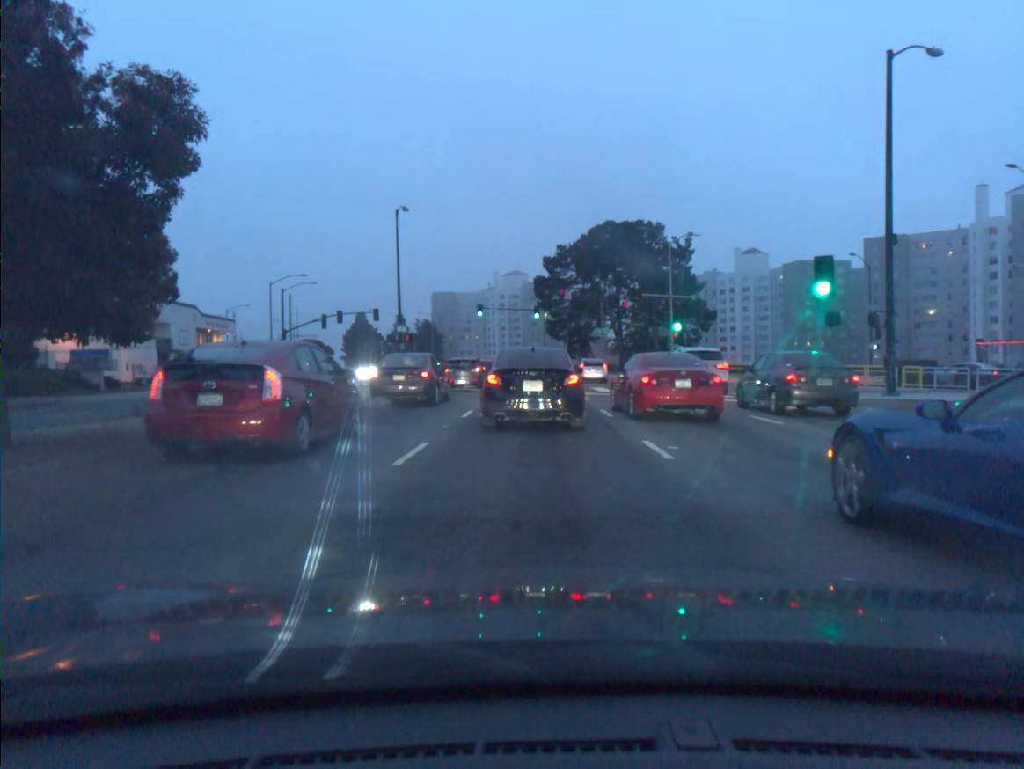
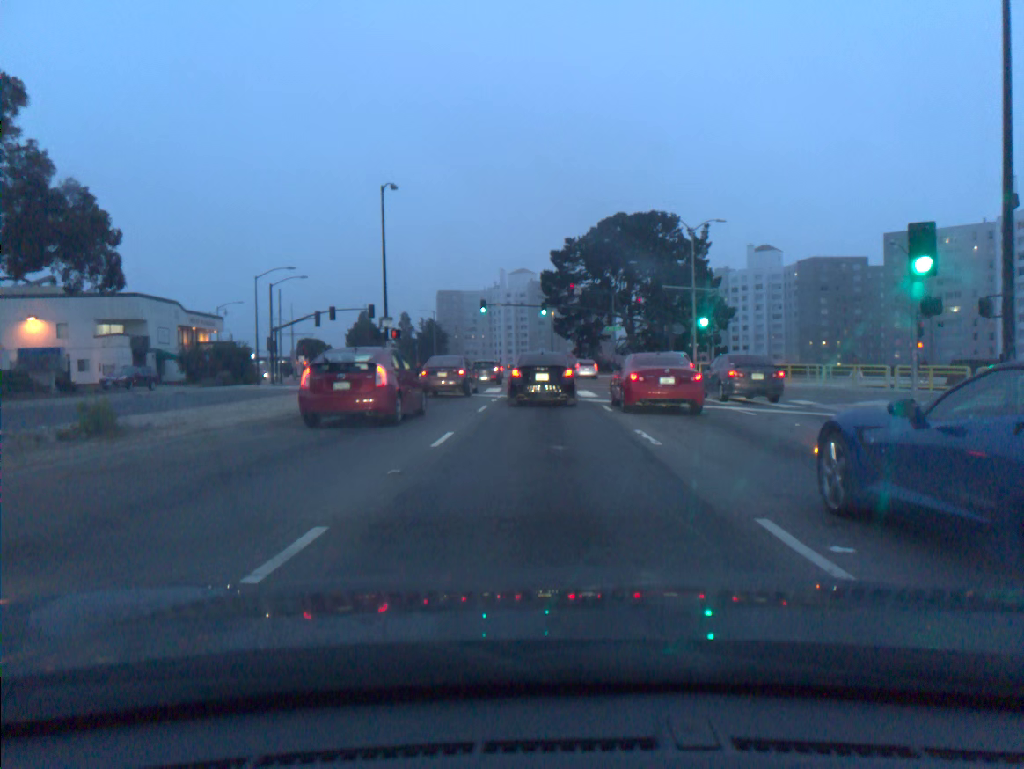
(-0.1, +5.7) m; -1°
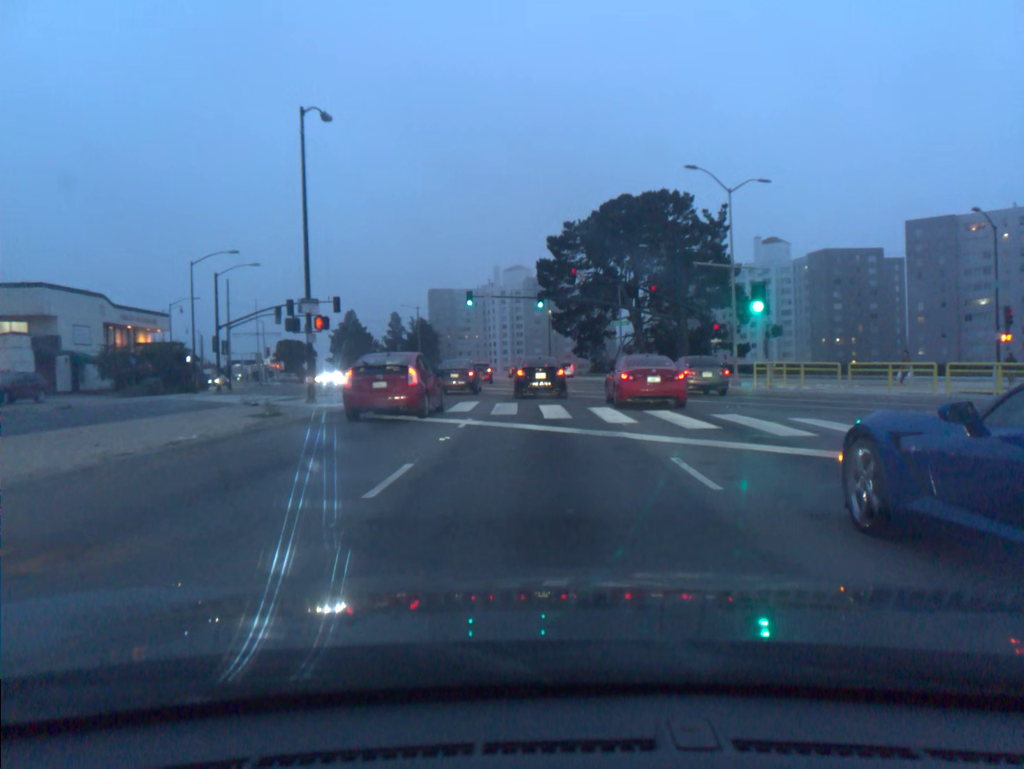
(0.0, +11.4) m; 0°
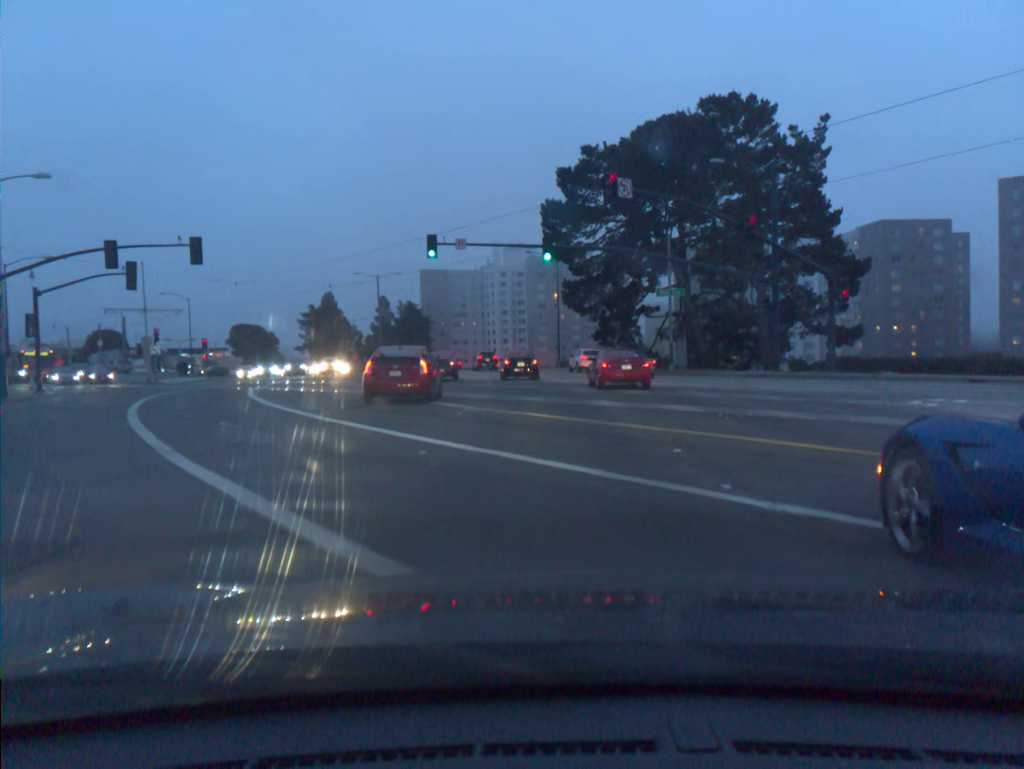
(-0.2, +27.1) m; -1°
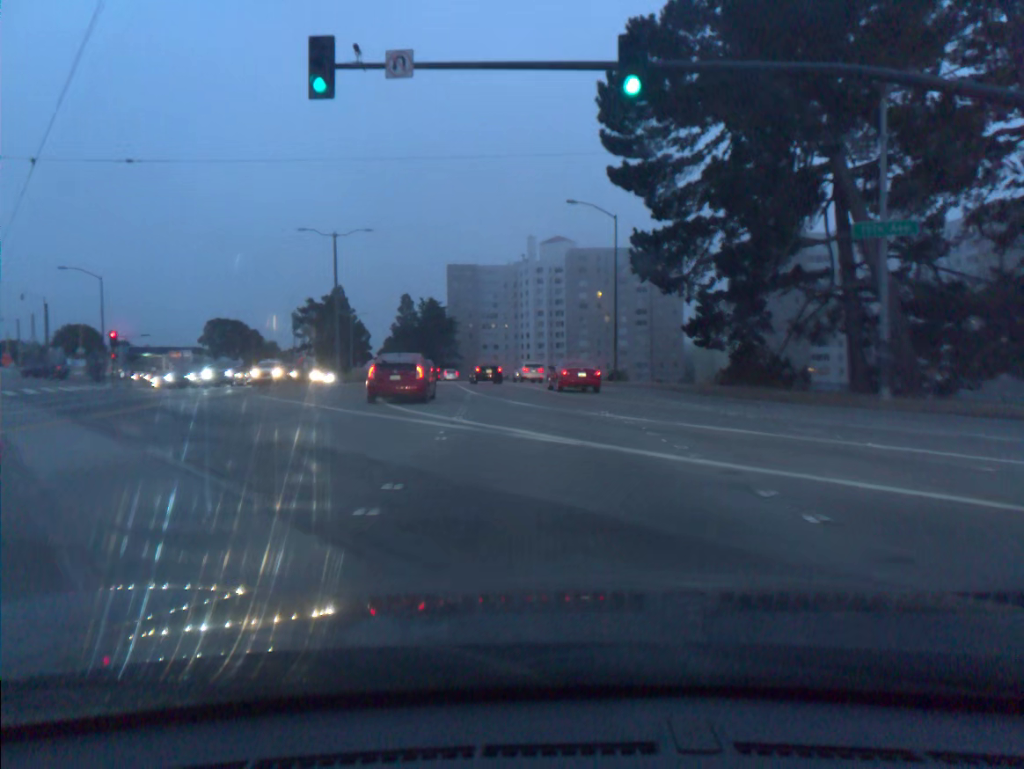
(-0.6, +27.6) m; -3°
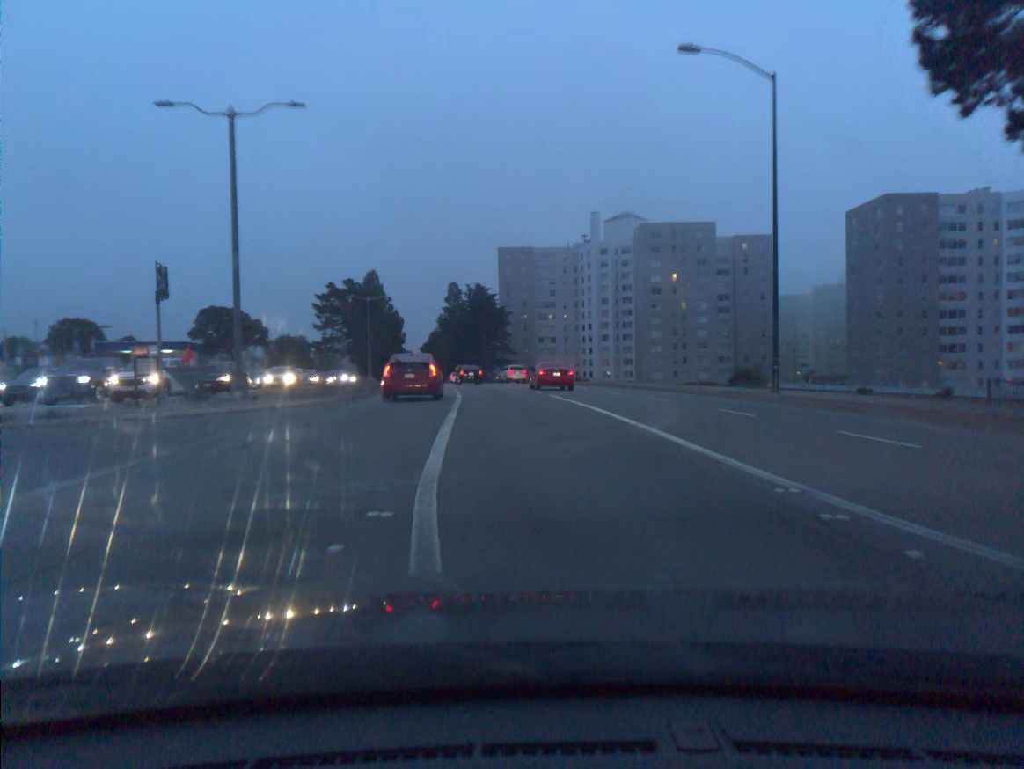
(-0.9, +23.7) m; -4°
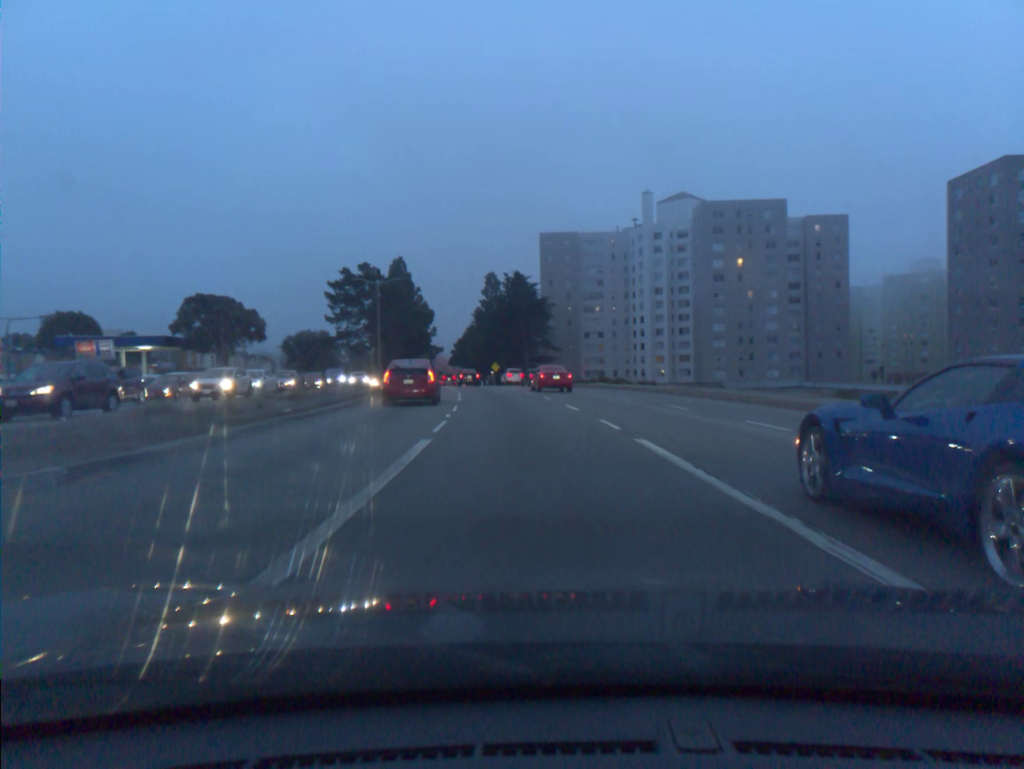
(-0.5, +17.1) m; -3°
